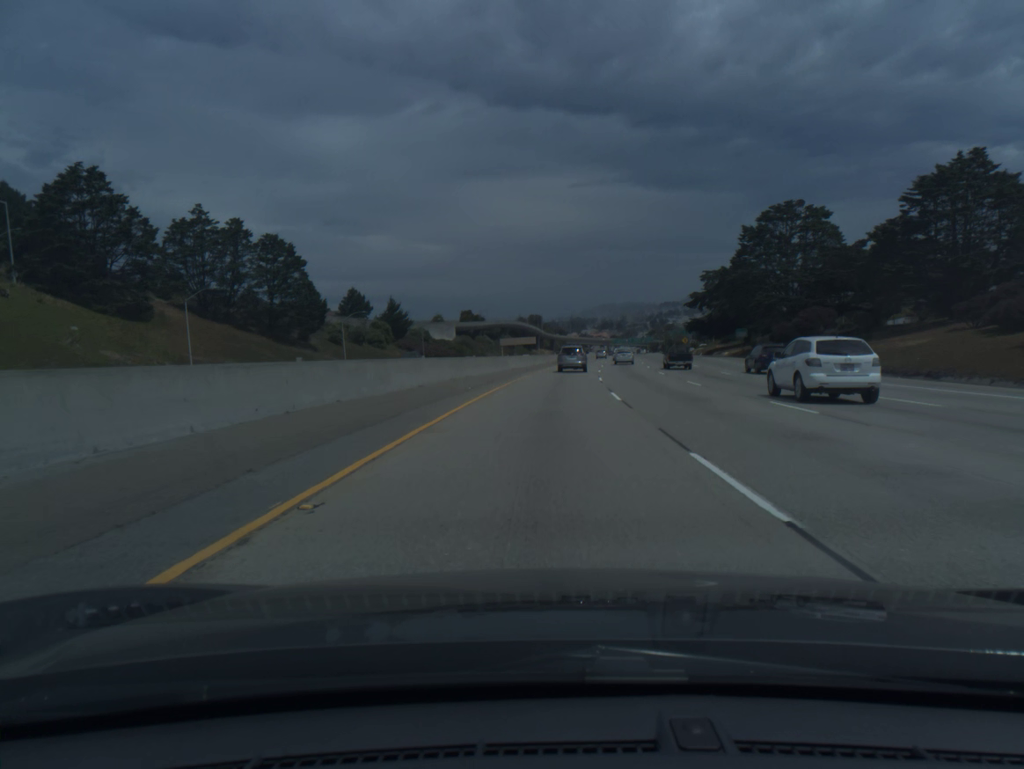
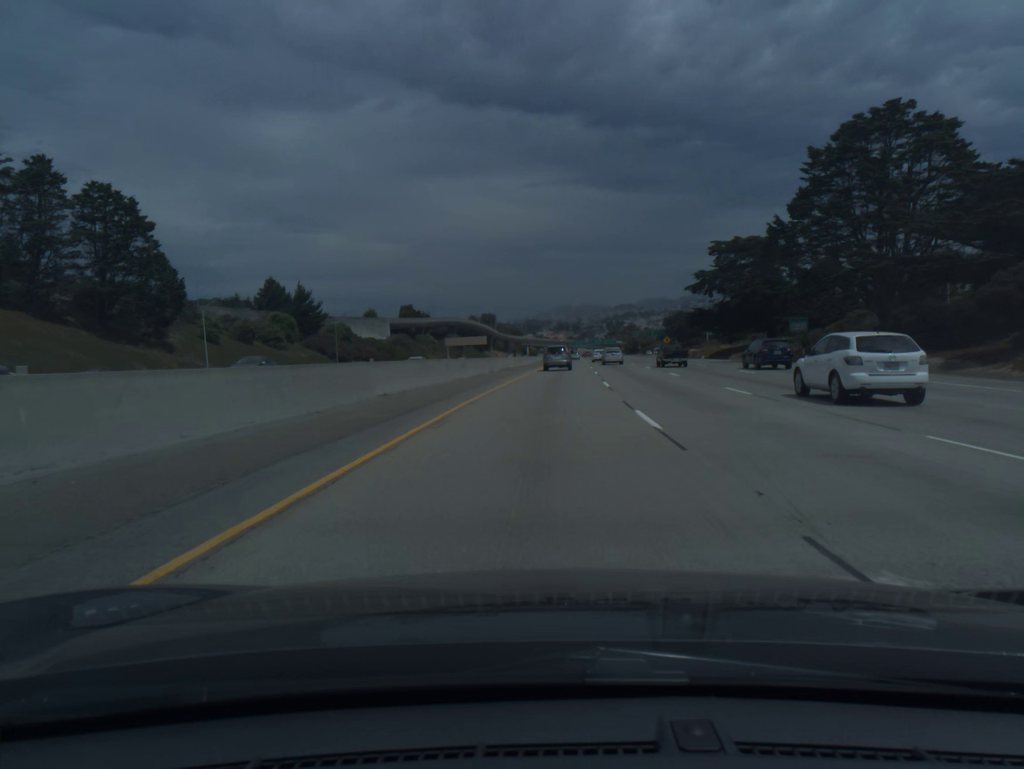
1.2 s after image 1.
(+1.1, +37.1) m; +3°
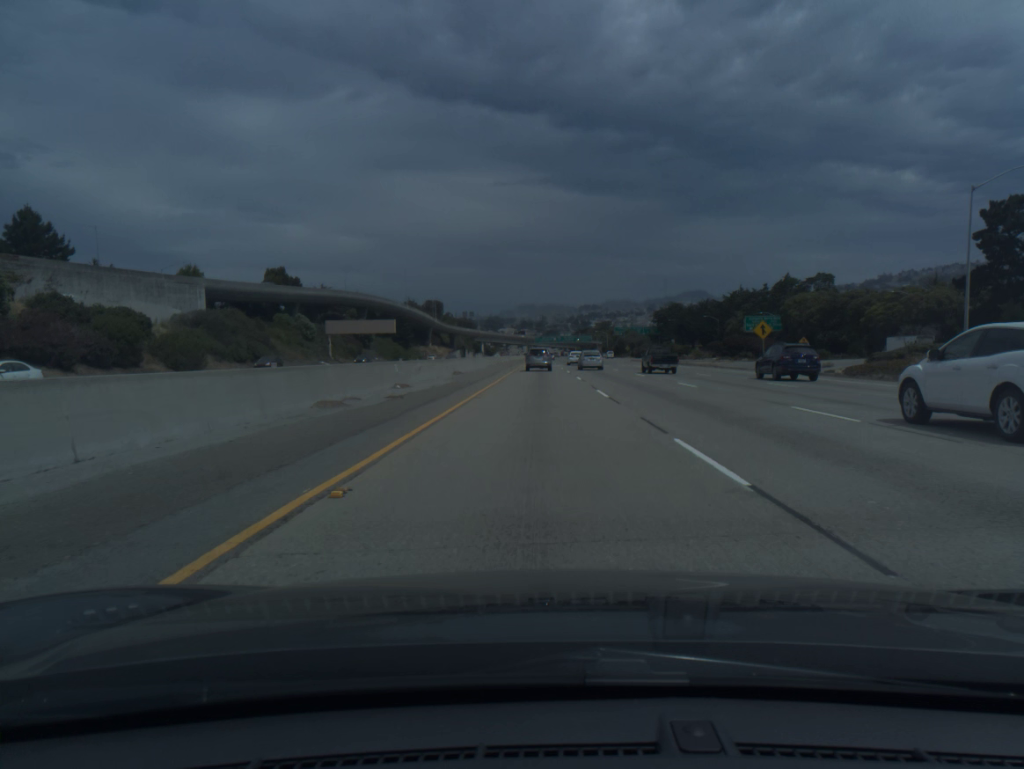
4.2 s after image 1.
(+3.6, +93.5) m; +3°
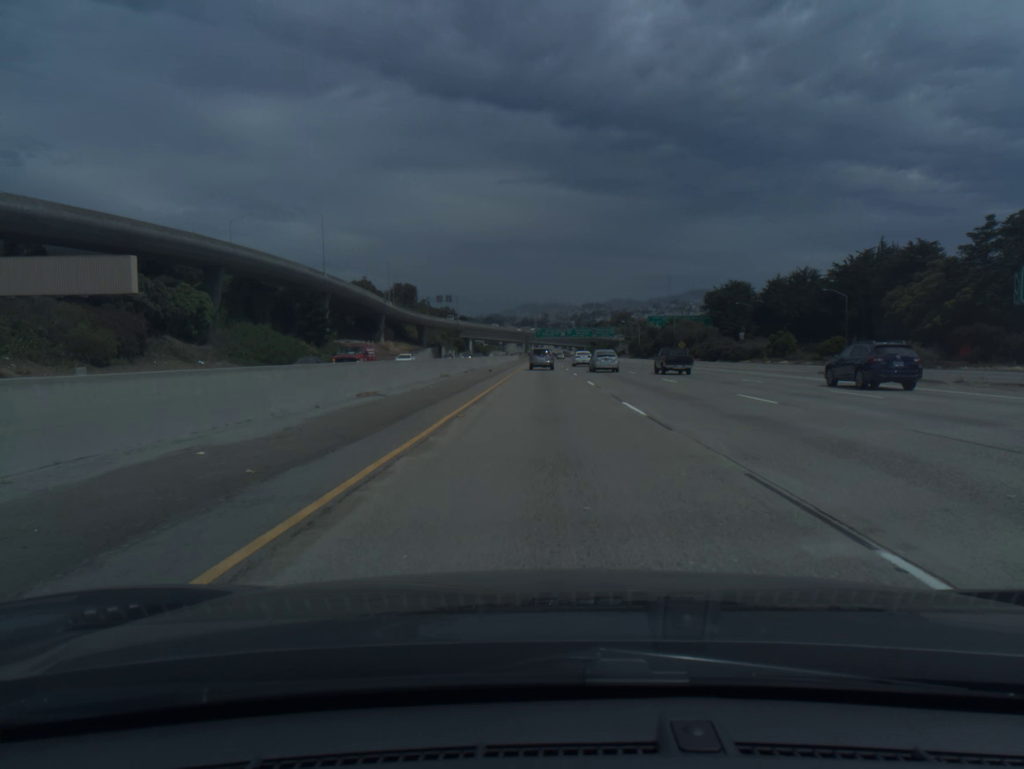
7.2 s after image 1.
(-0.3, +94.0) m; 0°
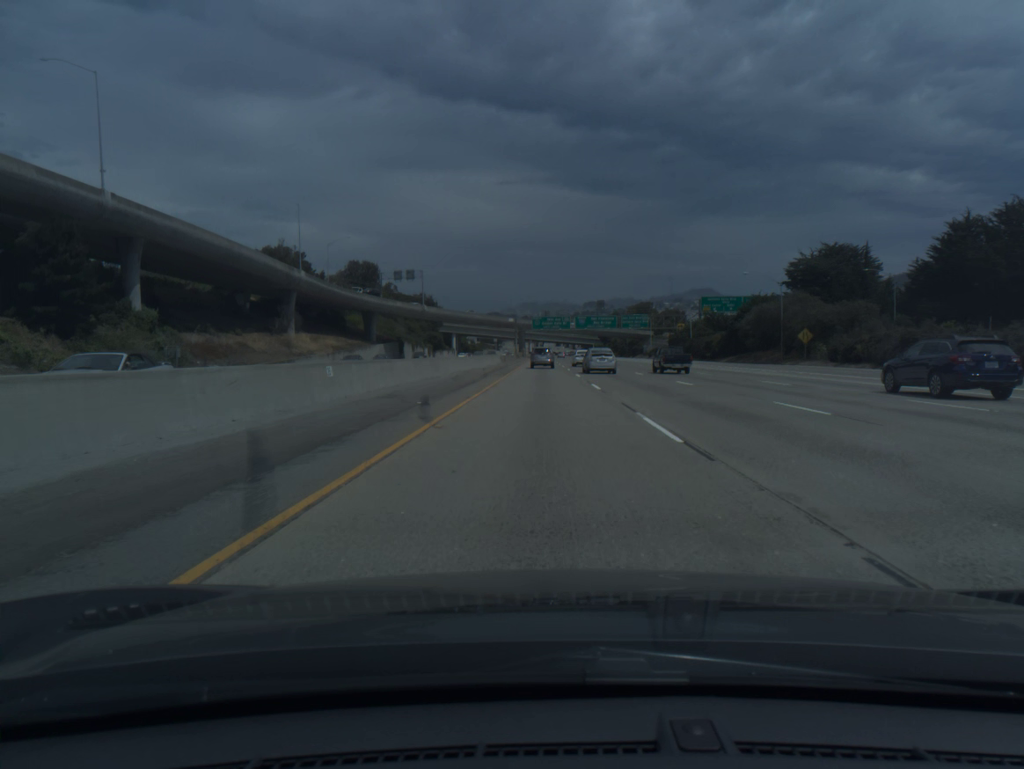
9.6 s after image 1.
(+0.1, +75.5) m; 0°
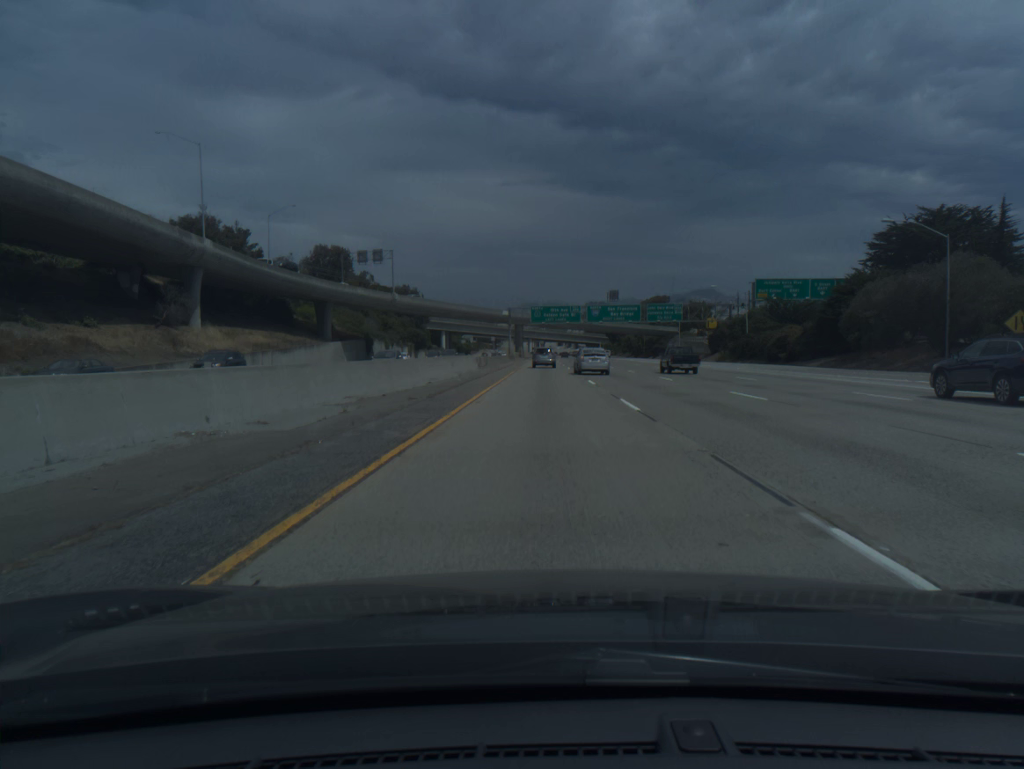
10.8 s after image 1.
(-0.1, +37.8) m; 0°
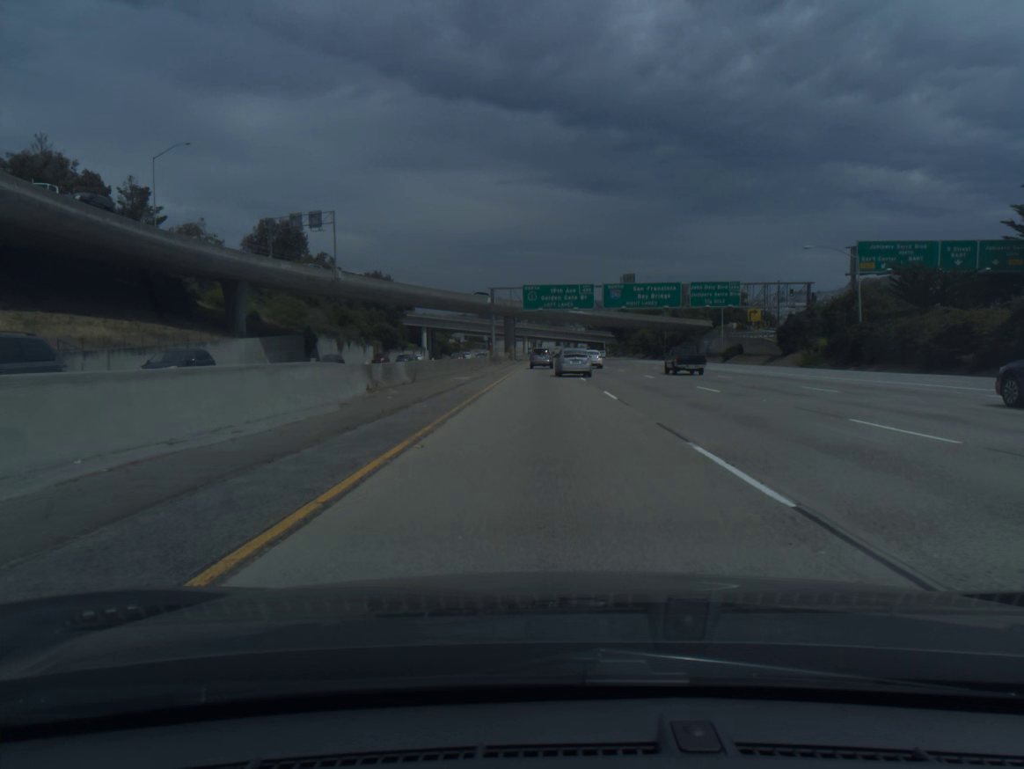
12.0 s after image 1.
(+0.1, +37.8) m; 0°
